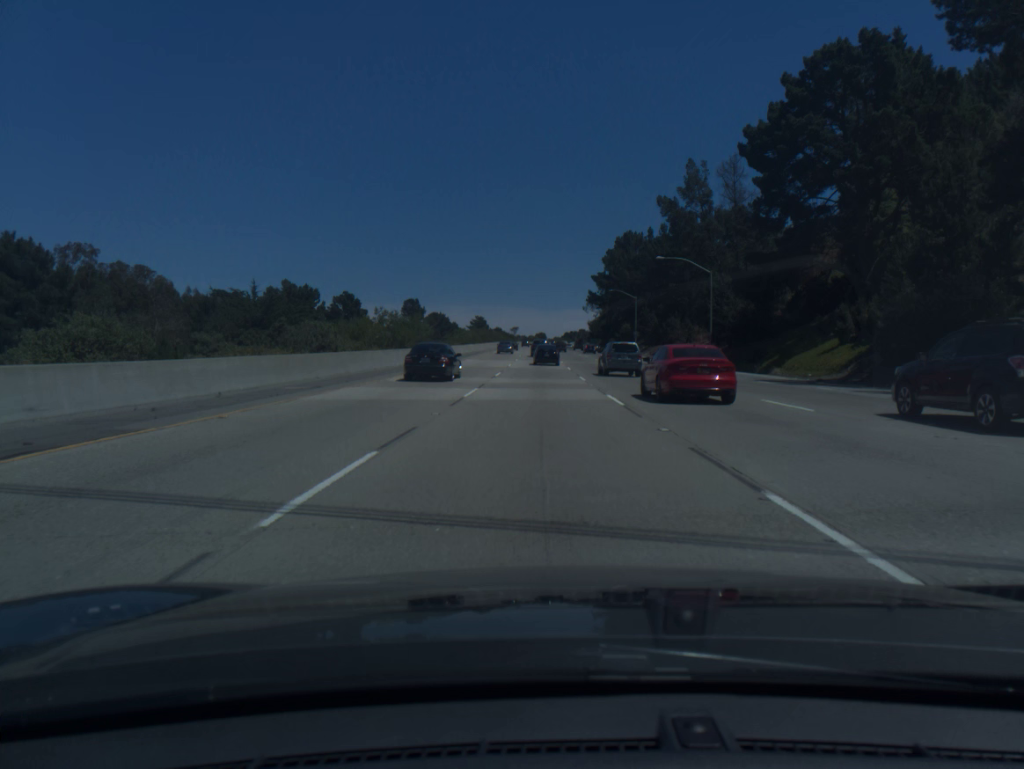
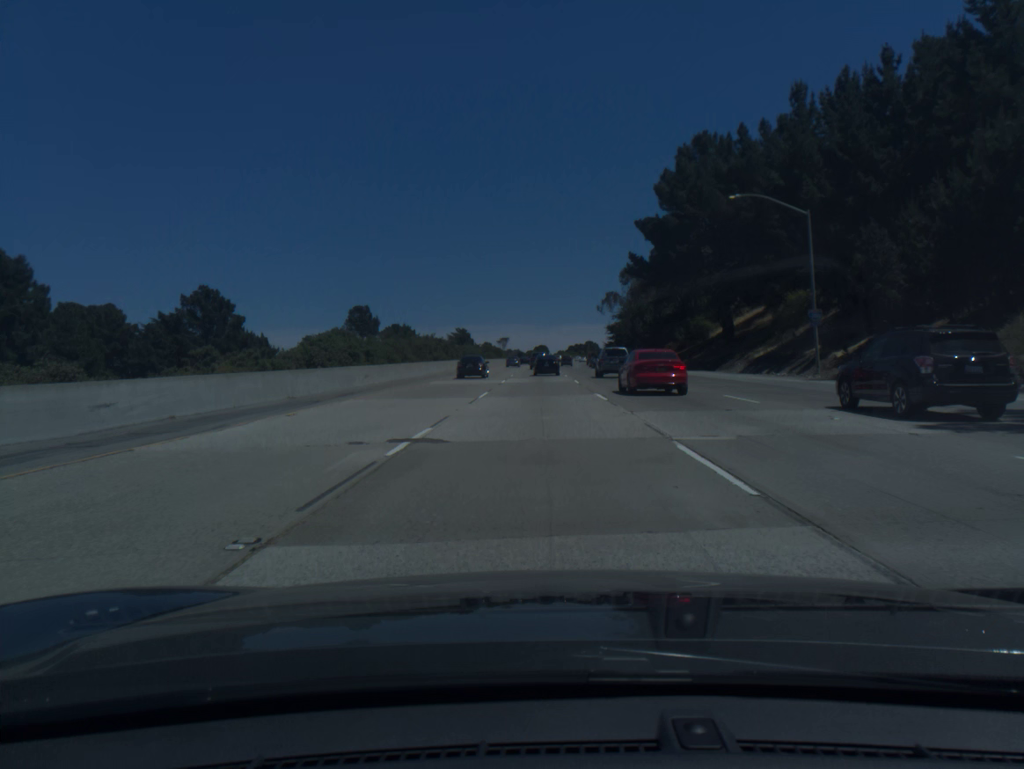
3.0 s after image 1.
(-0.5, +83.5) m; 0°
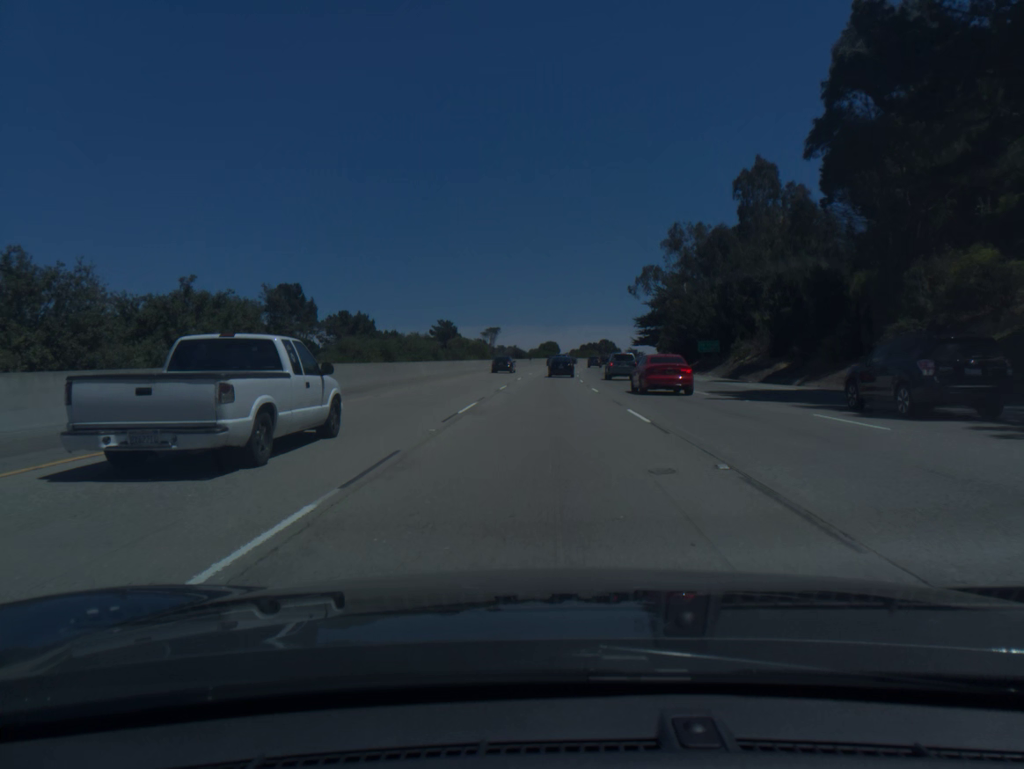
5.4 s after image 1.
(-0.5, +65.5) m; -1°
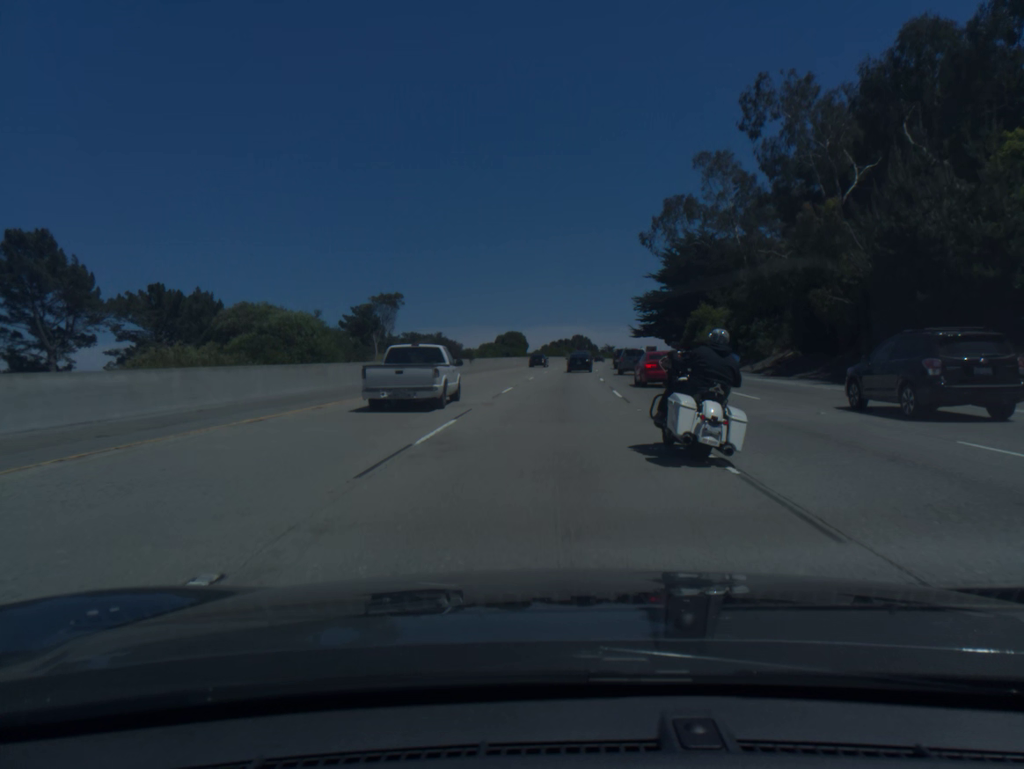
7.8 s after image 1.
(+1.0, +64.8) m; +3°
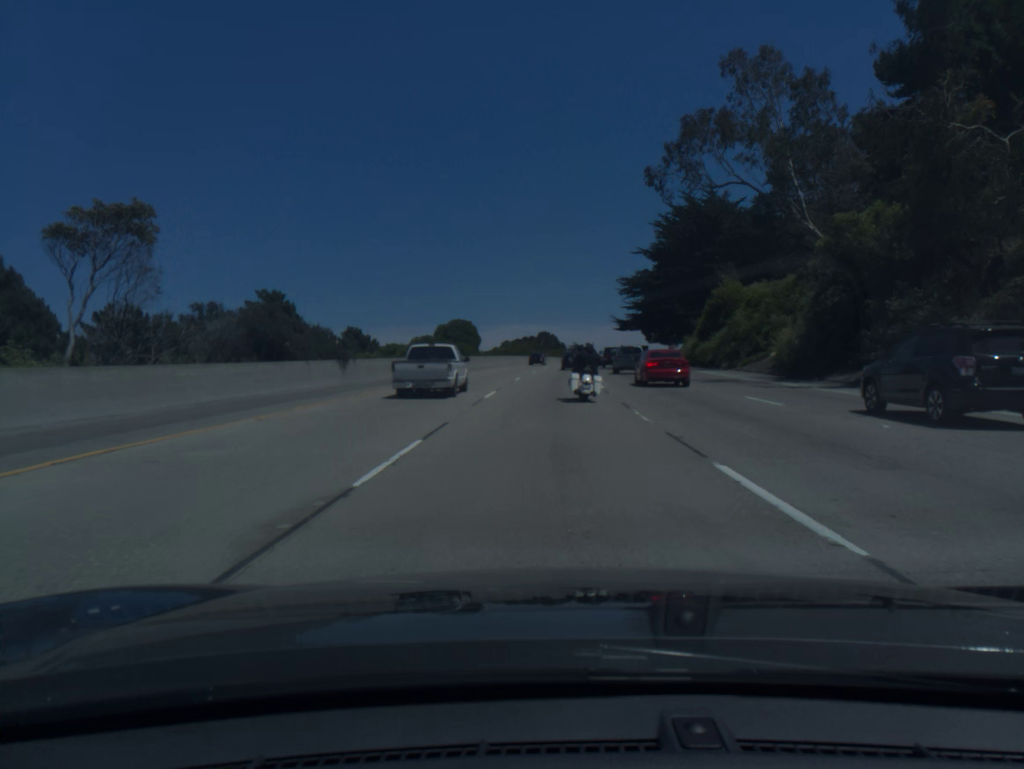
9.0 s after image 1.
(+0.7, +32.4) m; +3°
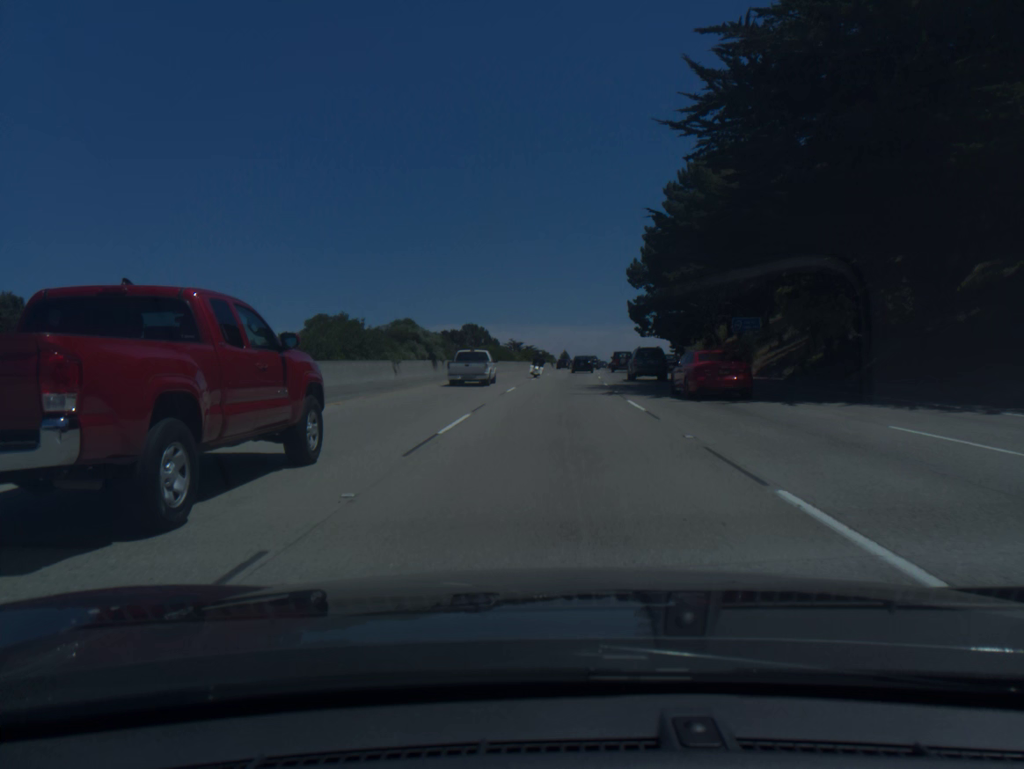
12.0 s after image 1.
(+3.2, +82.5) m; +5°
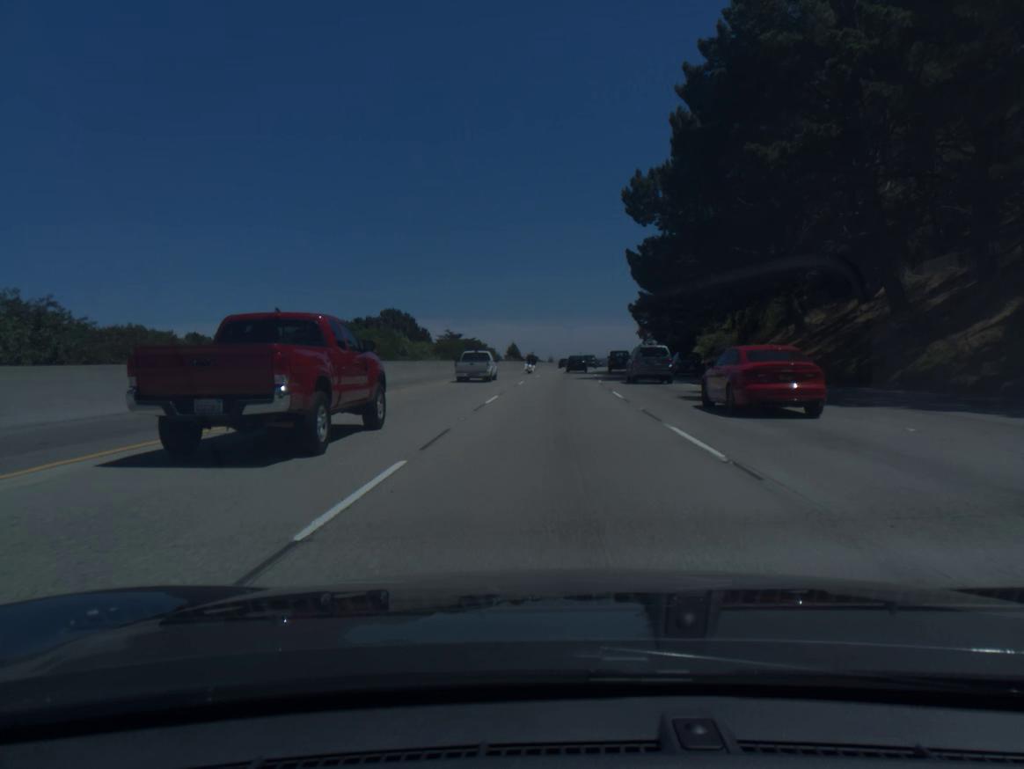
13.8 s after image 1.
(+1.7, +50.8) m; +4°
